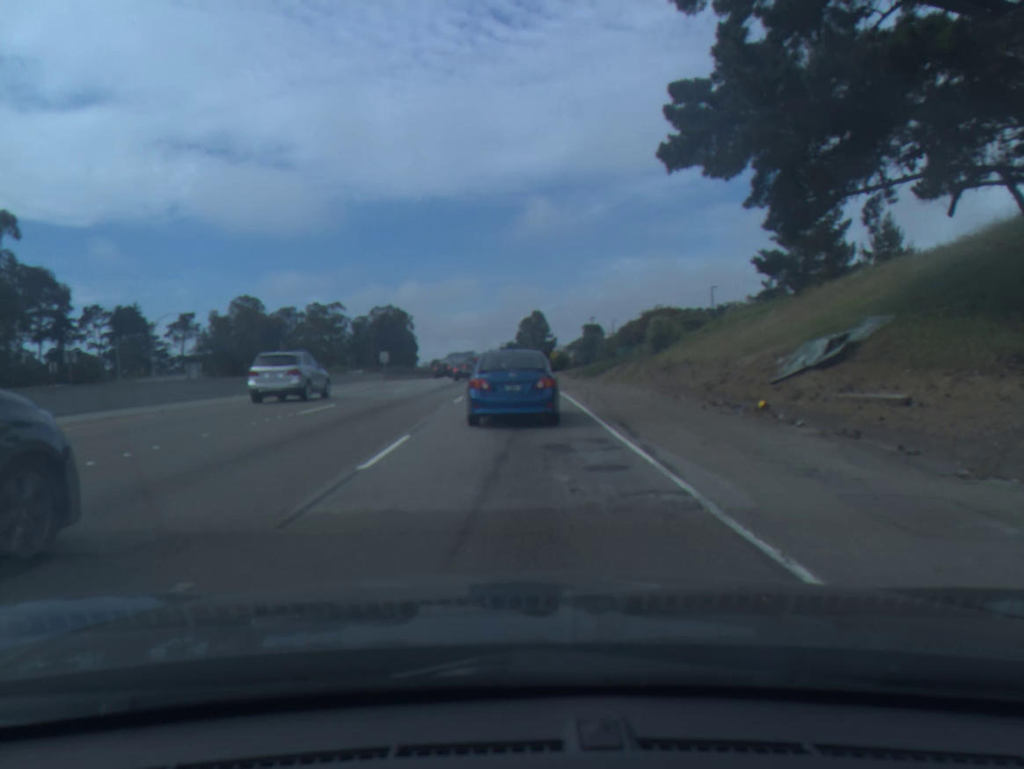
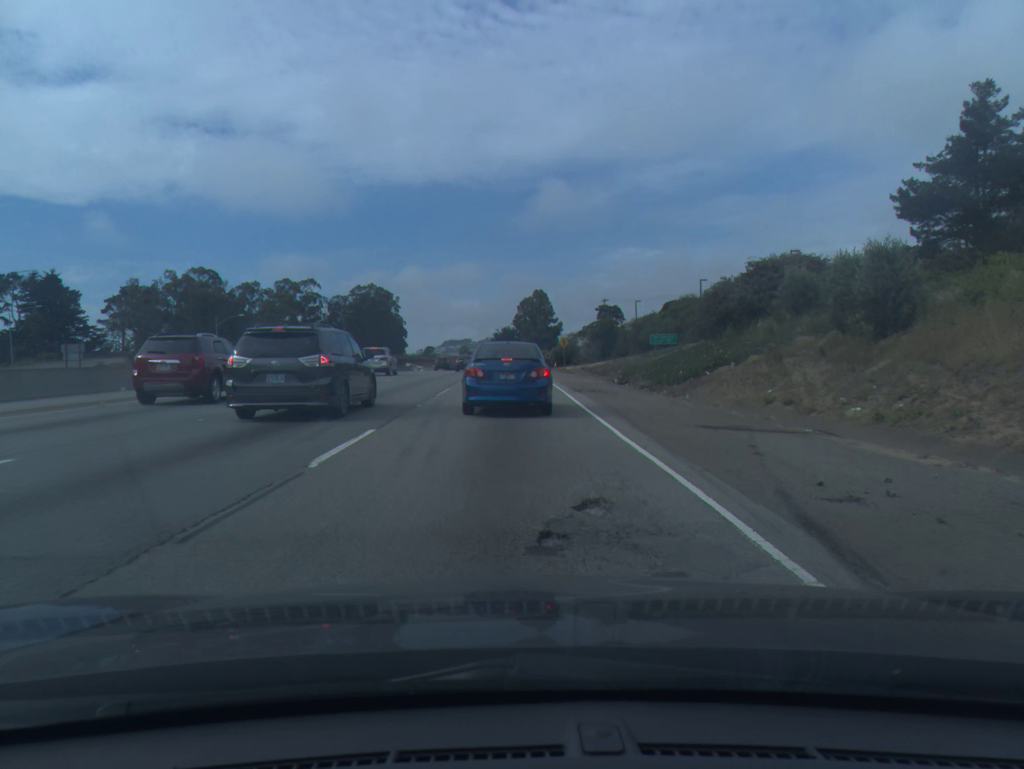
(-0.1, +29.9) m; 0°
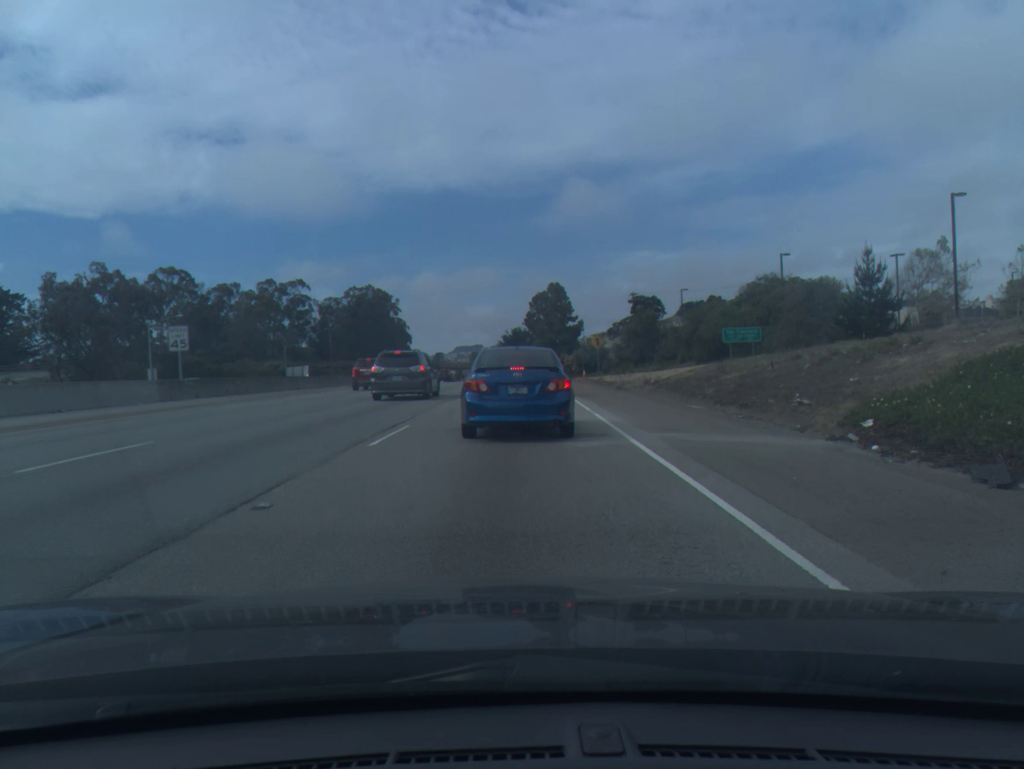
(-0.1, +26.0) m; -1°
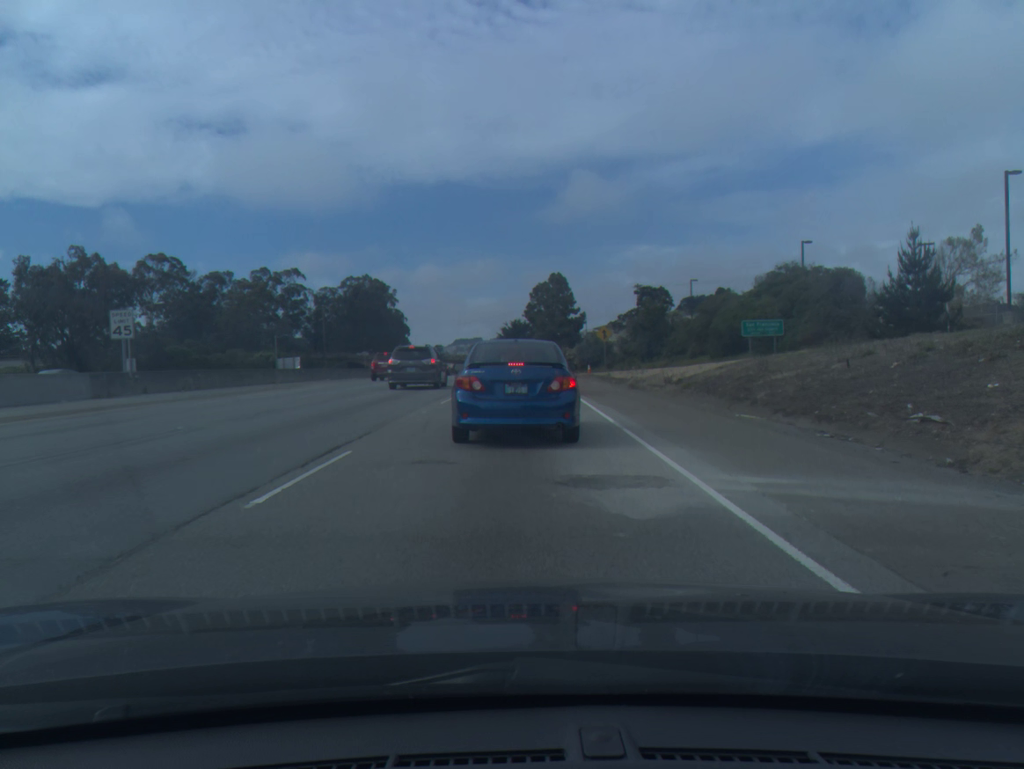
(0.0, +5.1) m; 0°
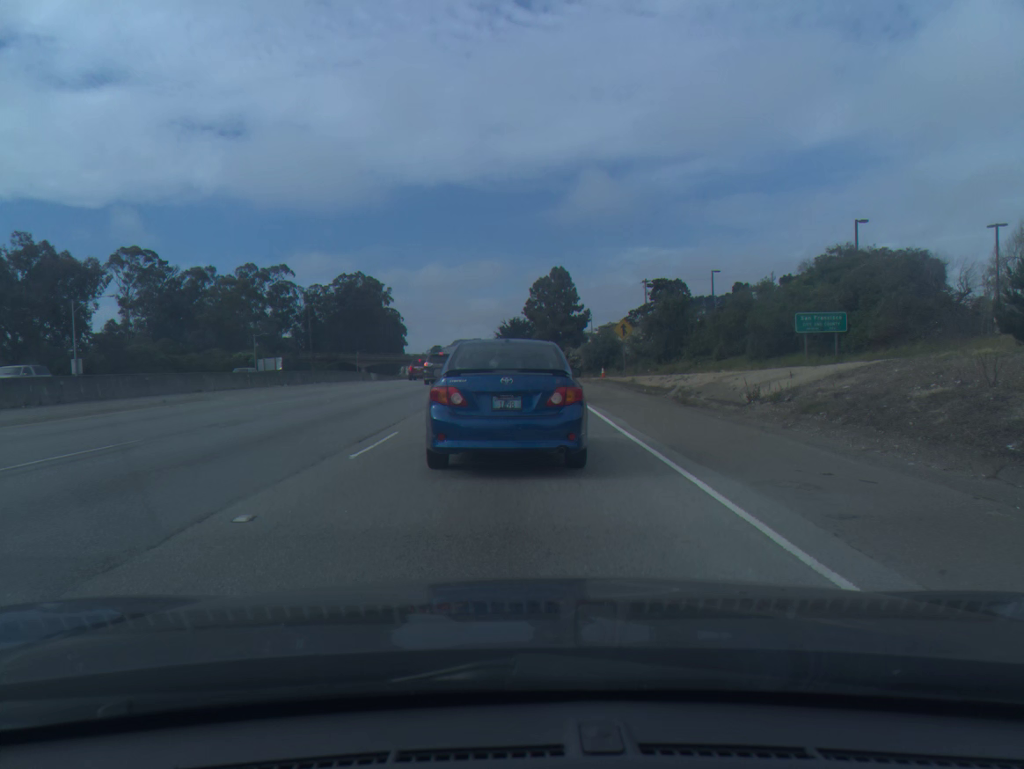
(0.0, +11.4) m; 0°
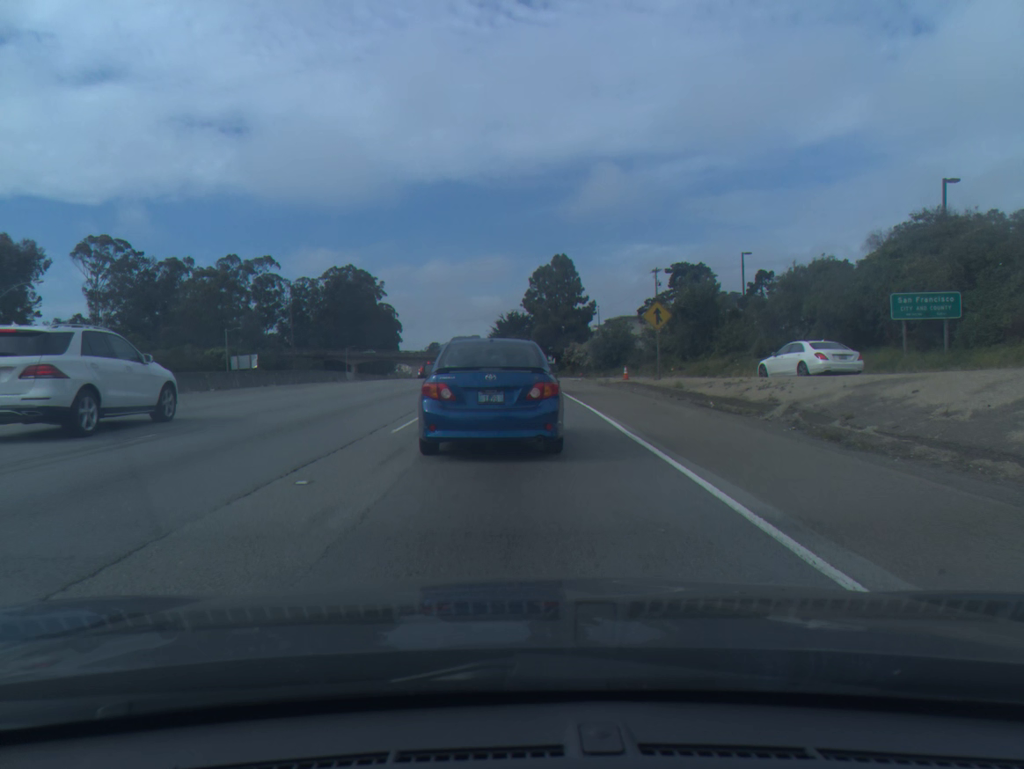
(+0.1, +11.4) m; 0°
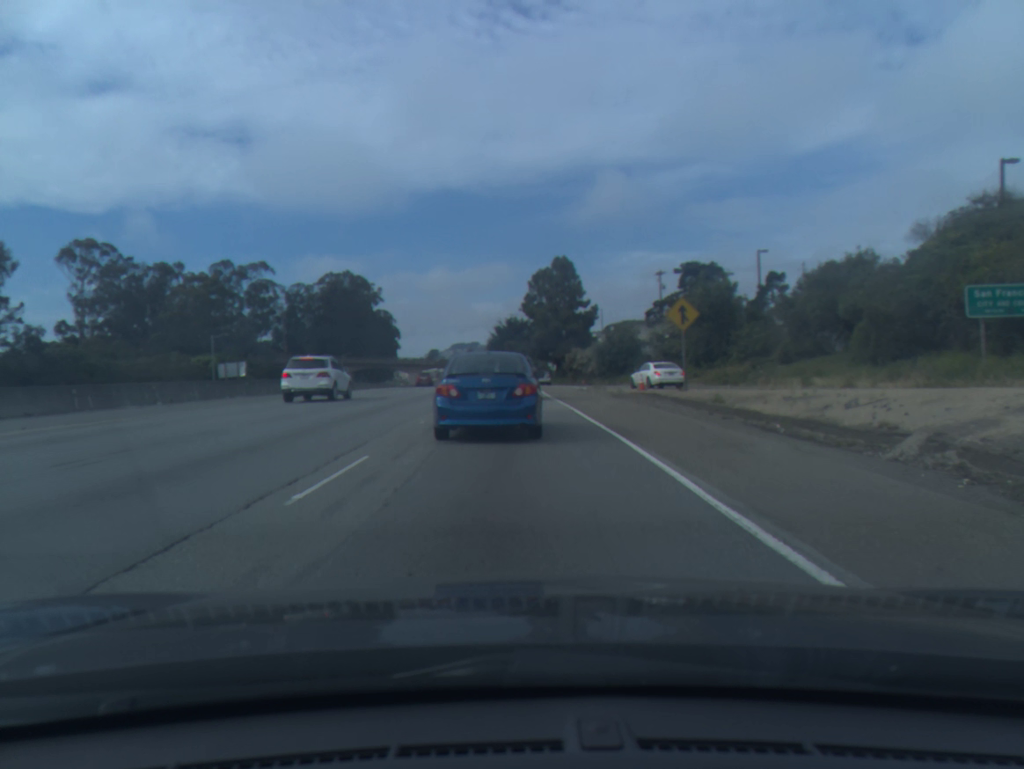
(0.0, +5.6) m; 0°
